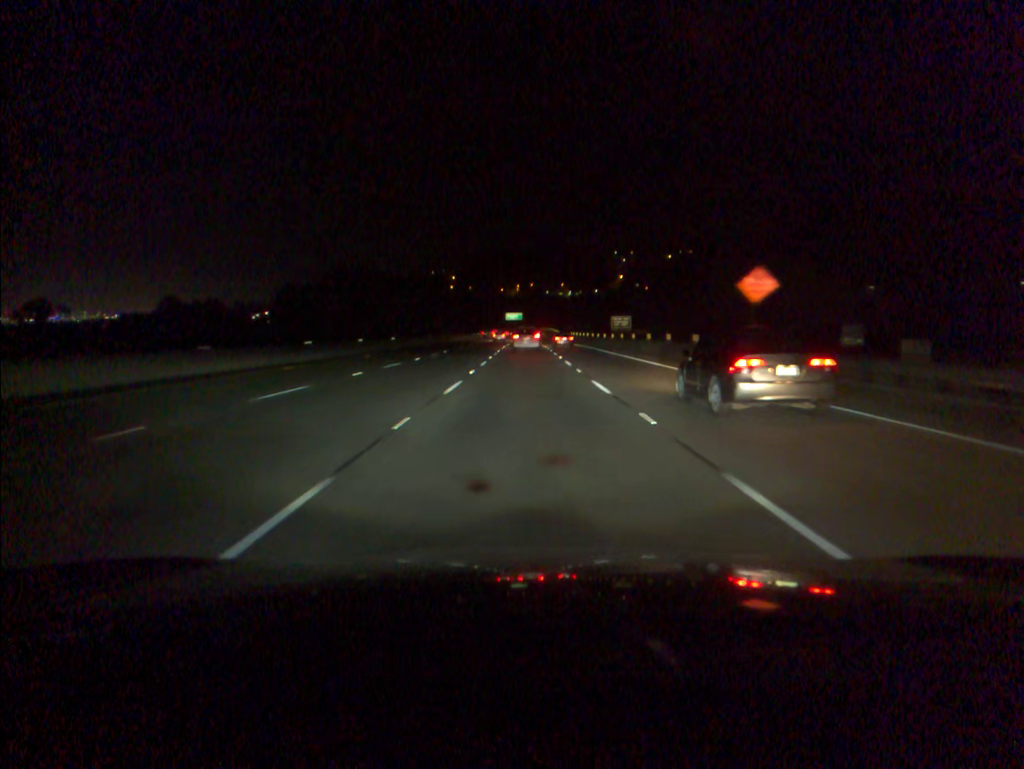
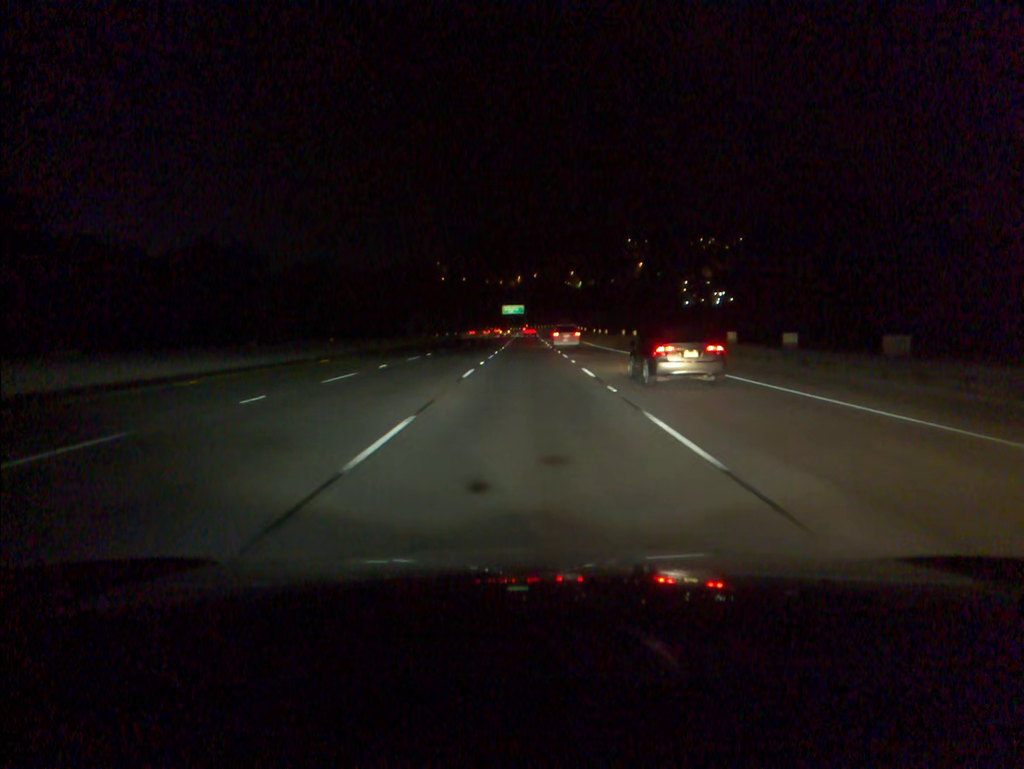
(0.0, +82.6) m; 0°
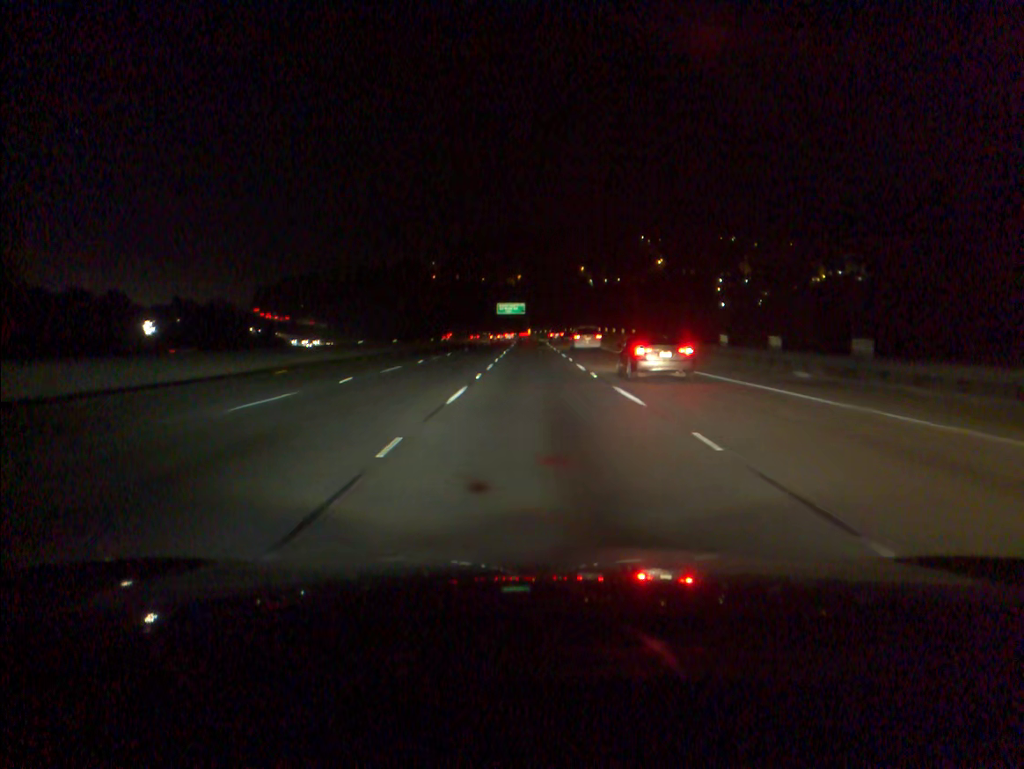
(-0.1, +66.0) m; 0°
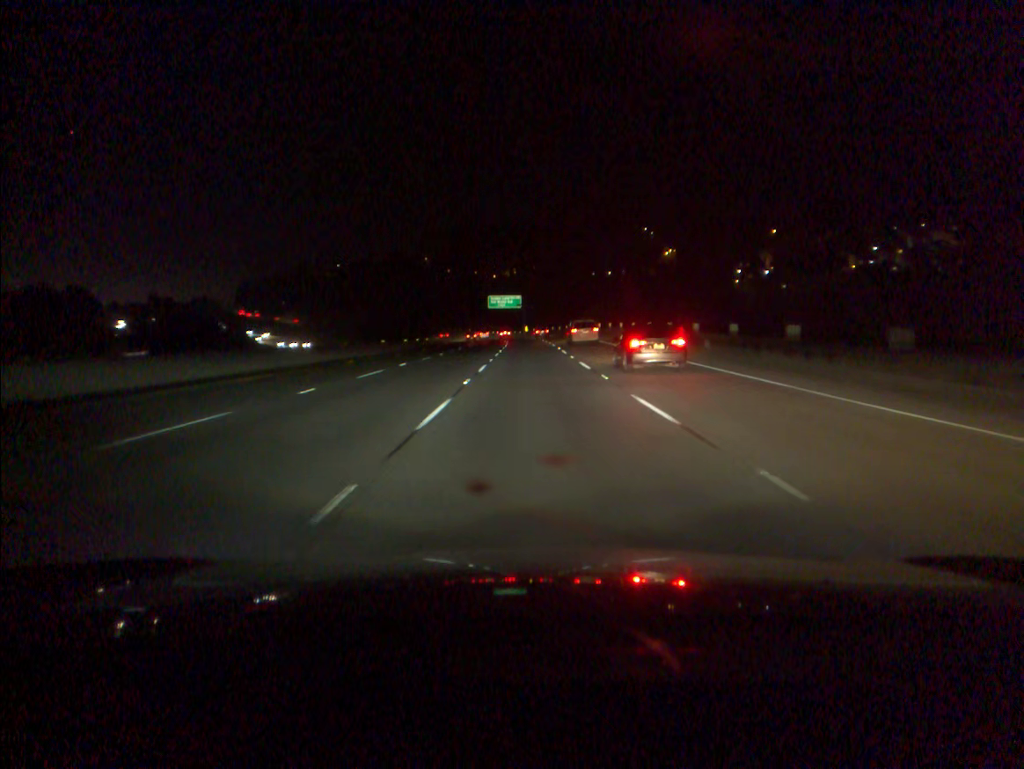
(+0.1, +32.8) m; 0°
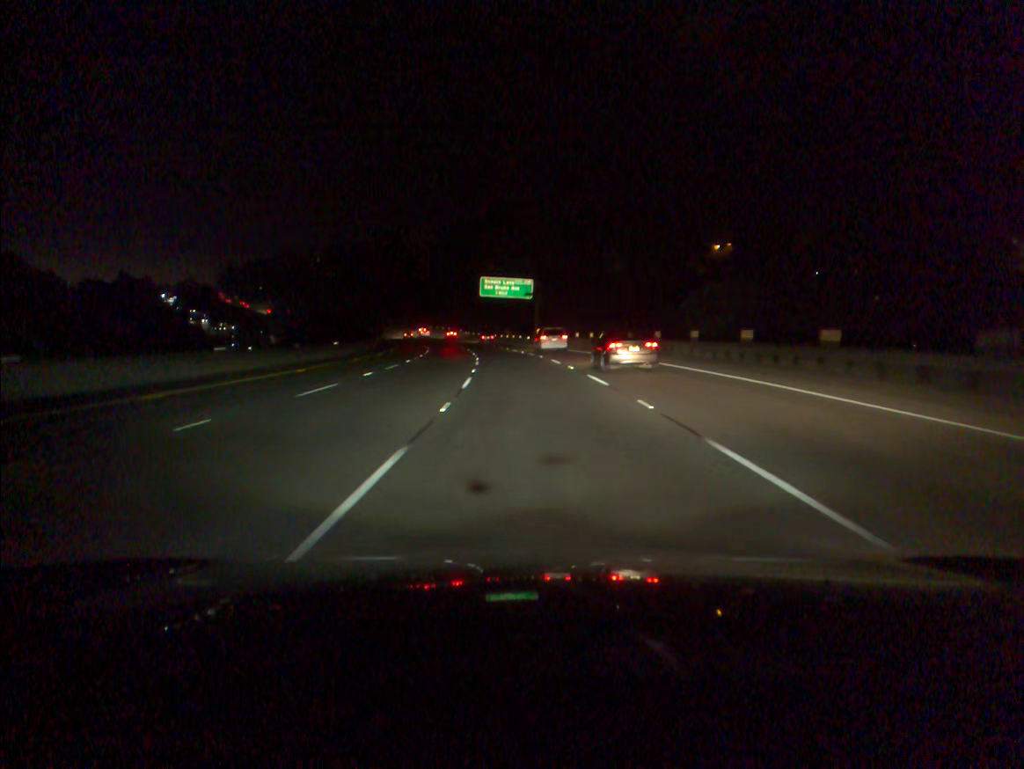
(-0.2, +64.8) m; -1°
